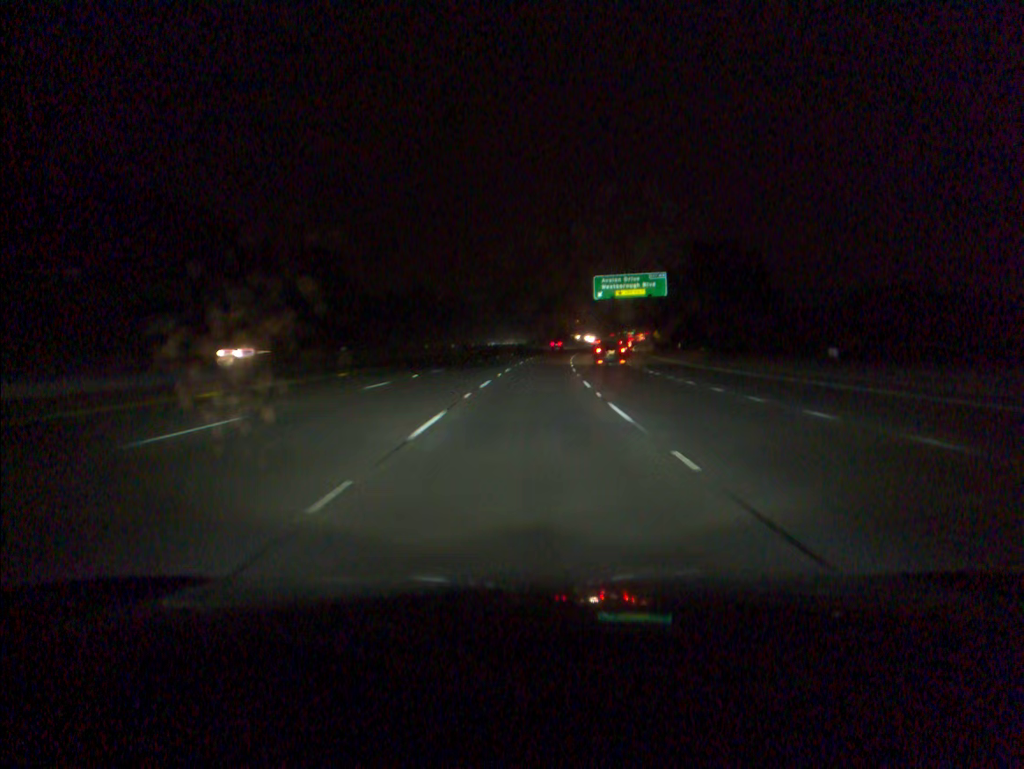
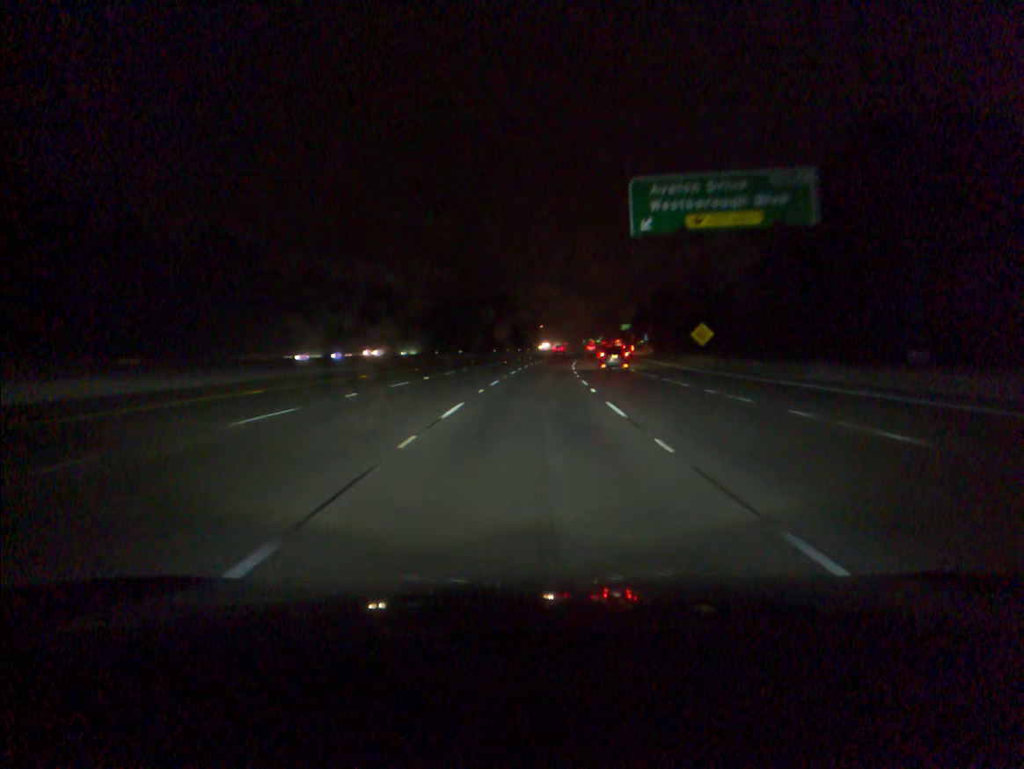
(+1.5, +54.4) m; +3°
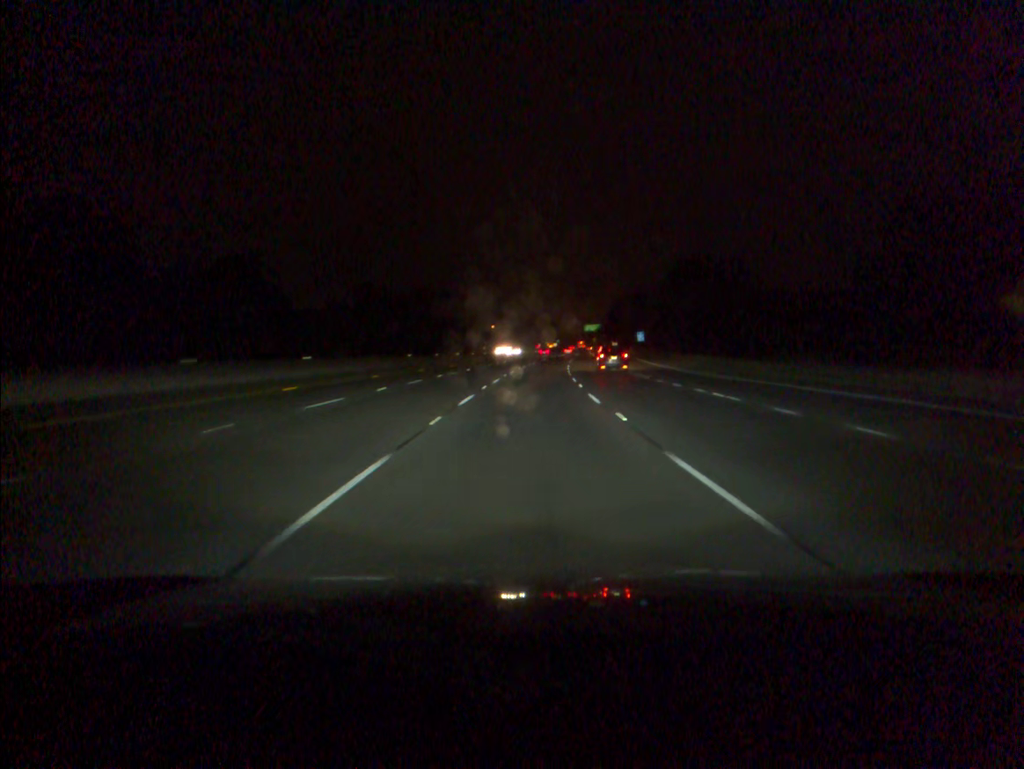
(+1.5, +53.8) m; +3°
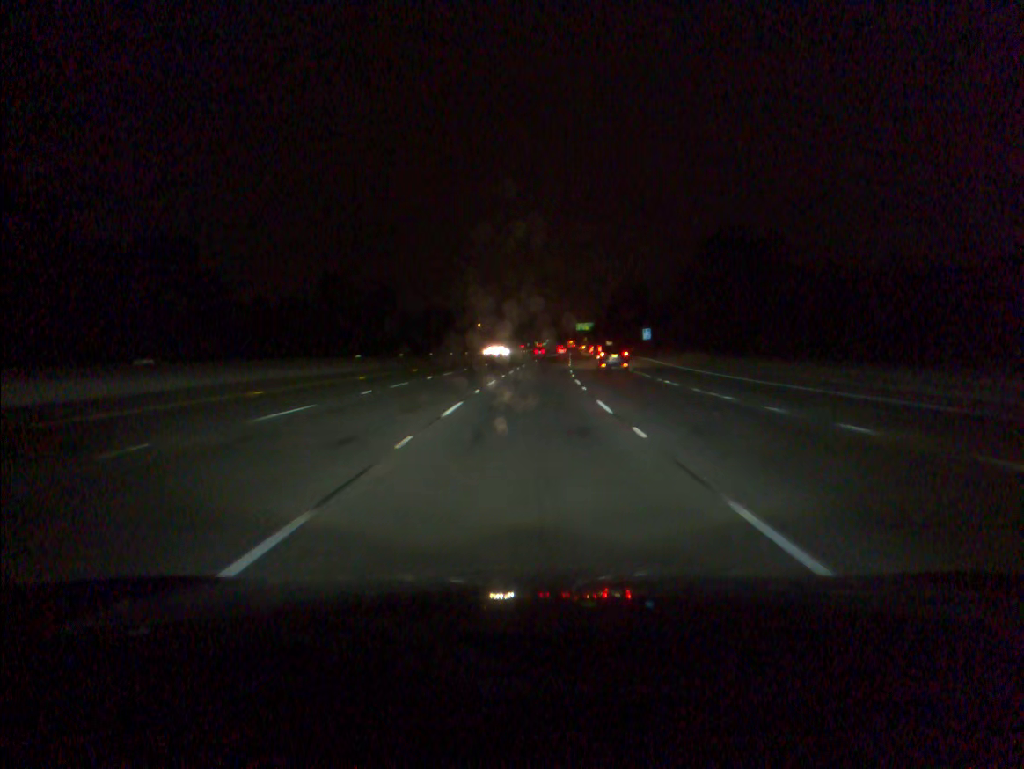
(+0.1, +17.9) m; +1°
